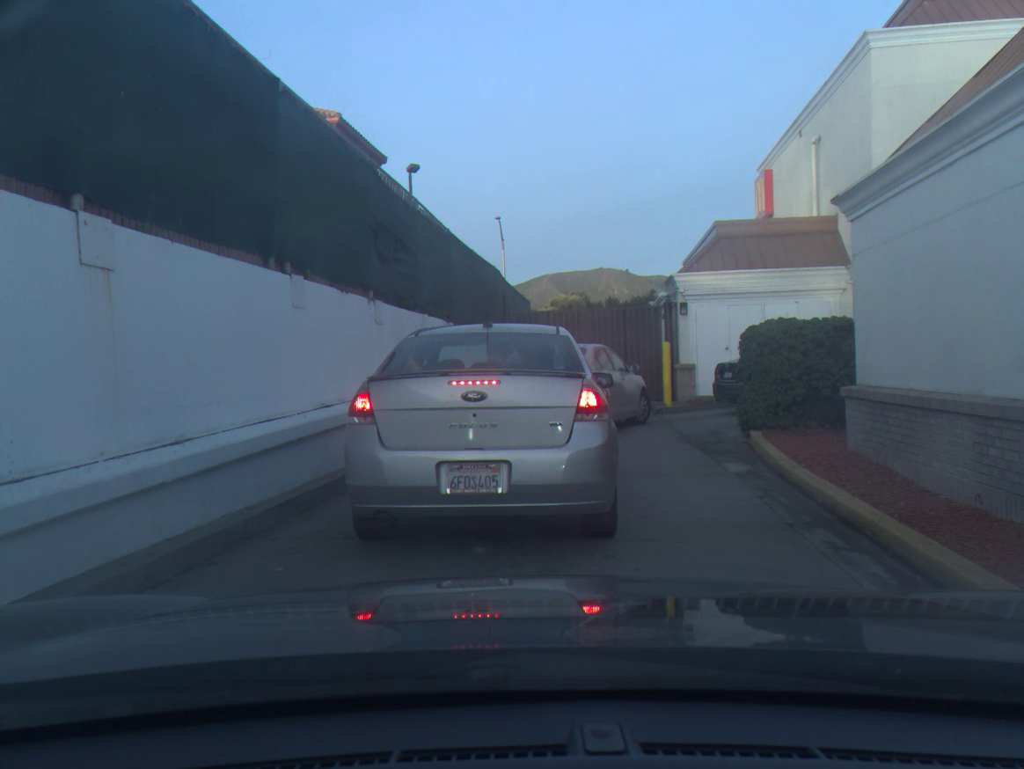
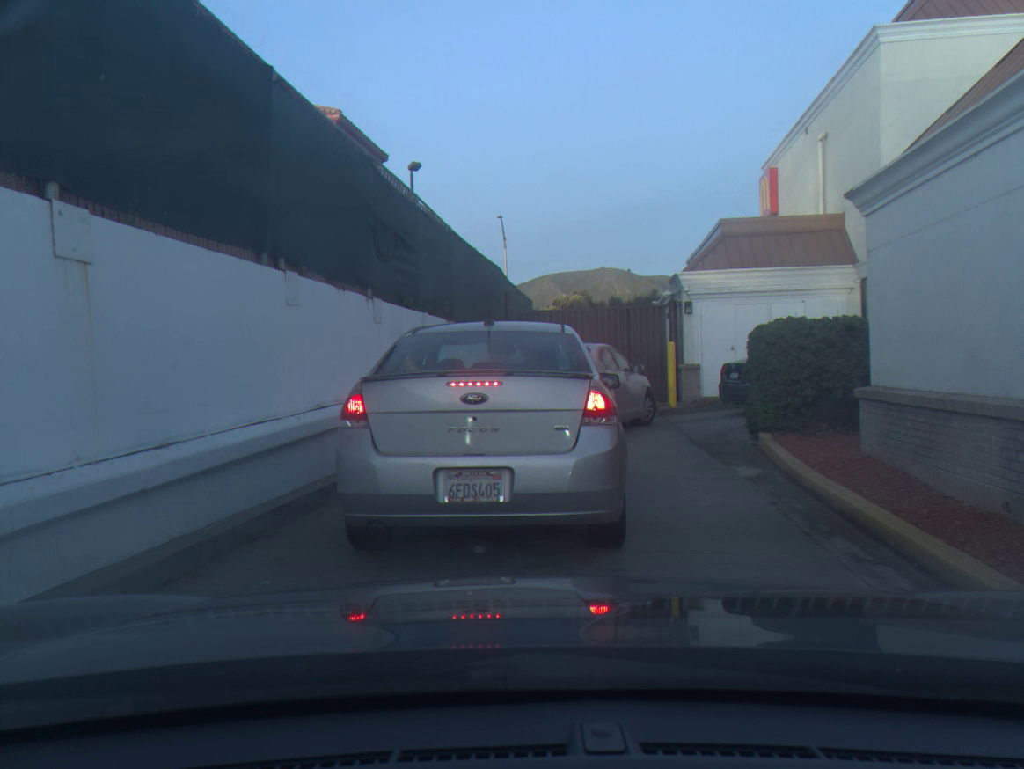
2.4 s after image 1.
(0.0, +0.3) m; 0°
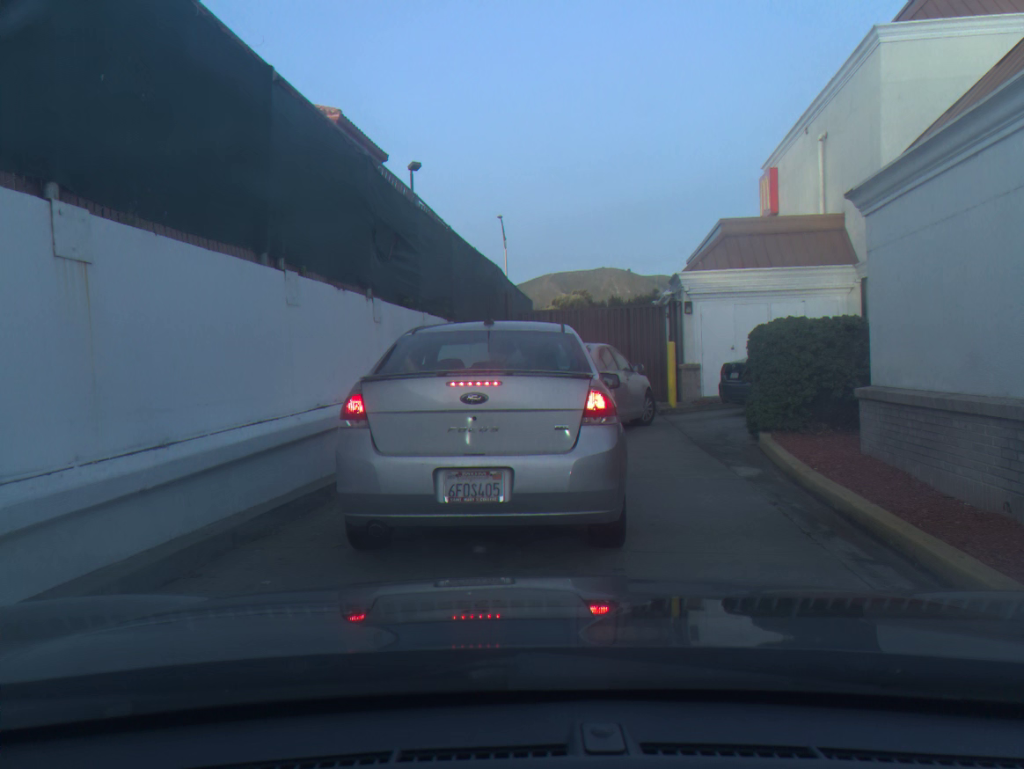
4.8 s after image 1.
(0.0, 0.0) m; 0°
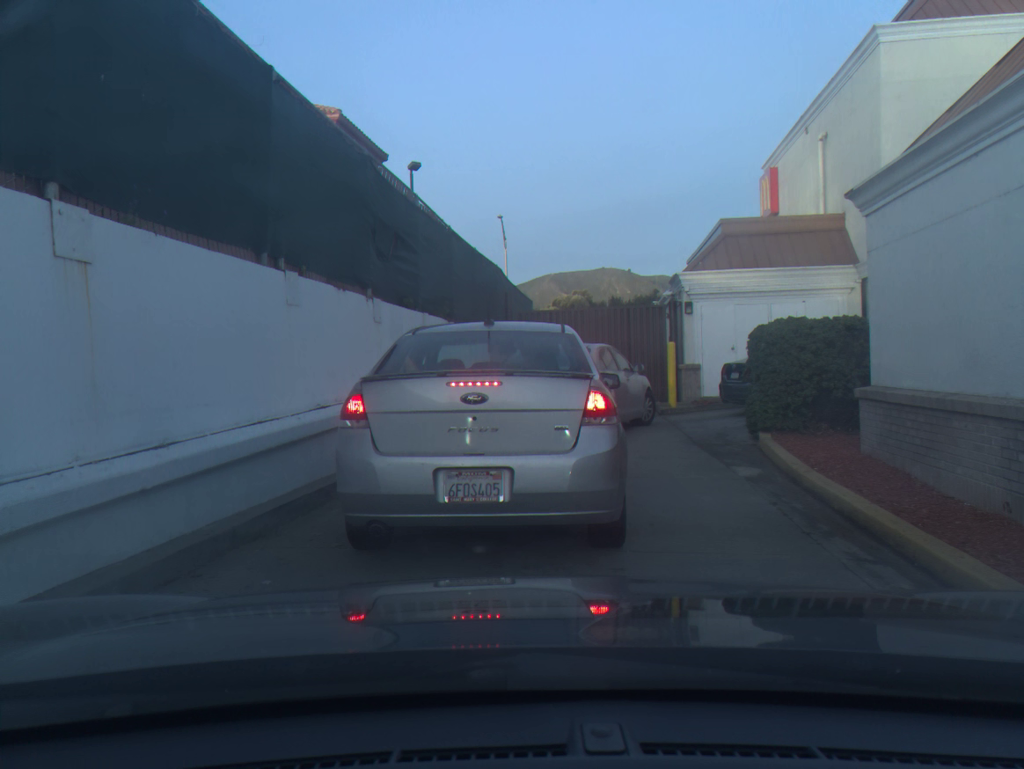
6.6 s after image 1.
(0.0, 0.0) m; 0°
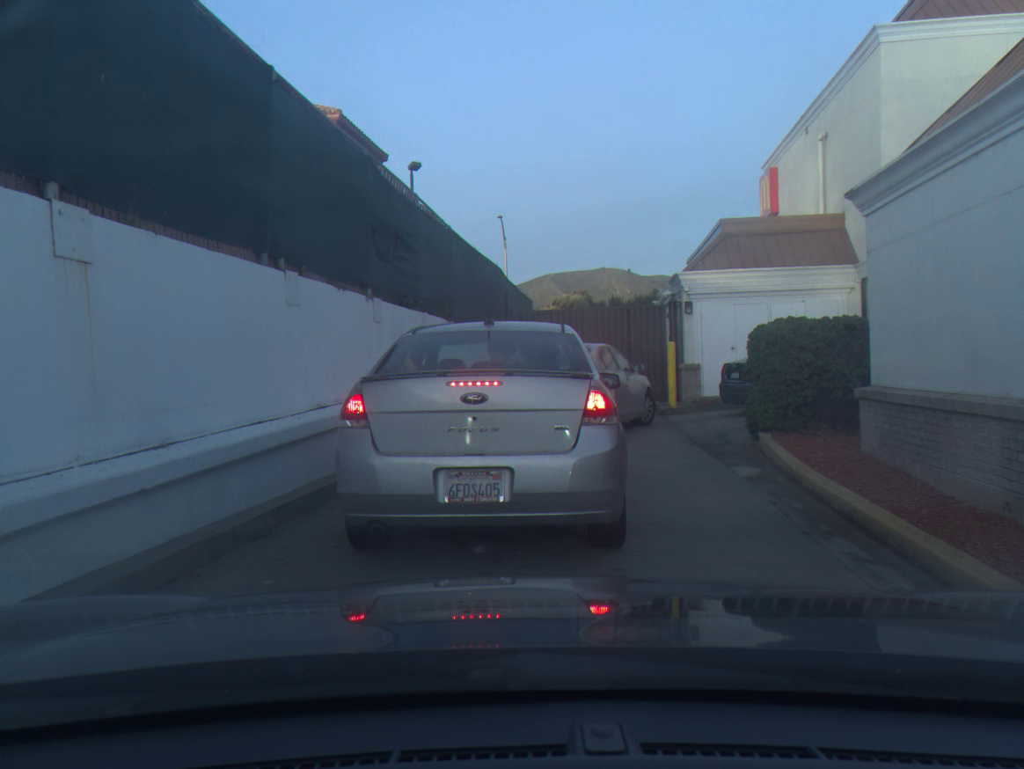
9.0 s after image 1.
(0.0, 0.0) m; 0°
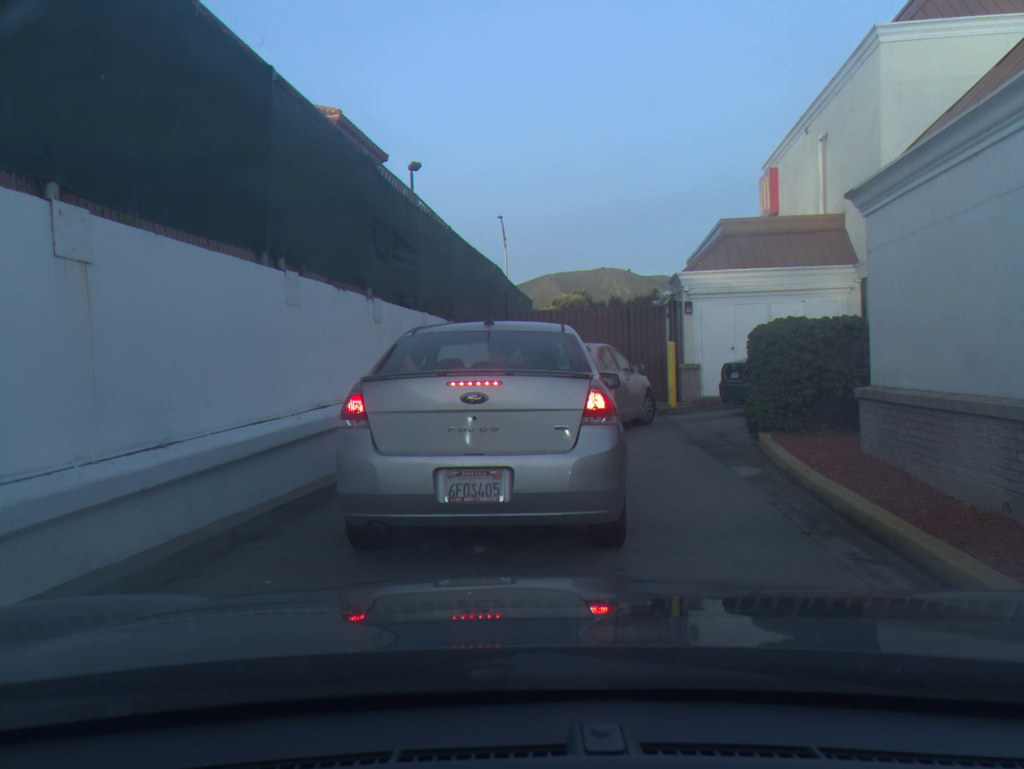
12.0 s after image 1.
(0.0, 0.0) m; 0°
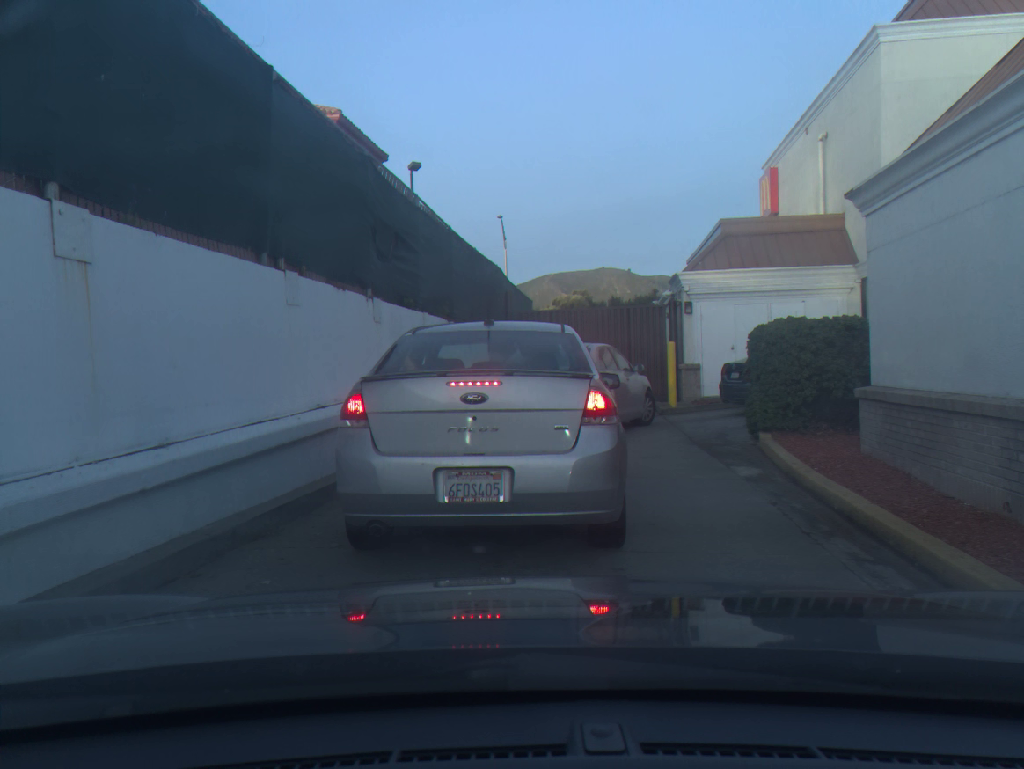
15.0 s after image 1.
(0.0, 0.0) m; 0°
